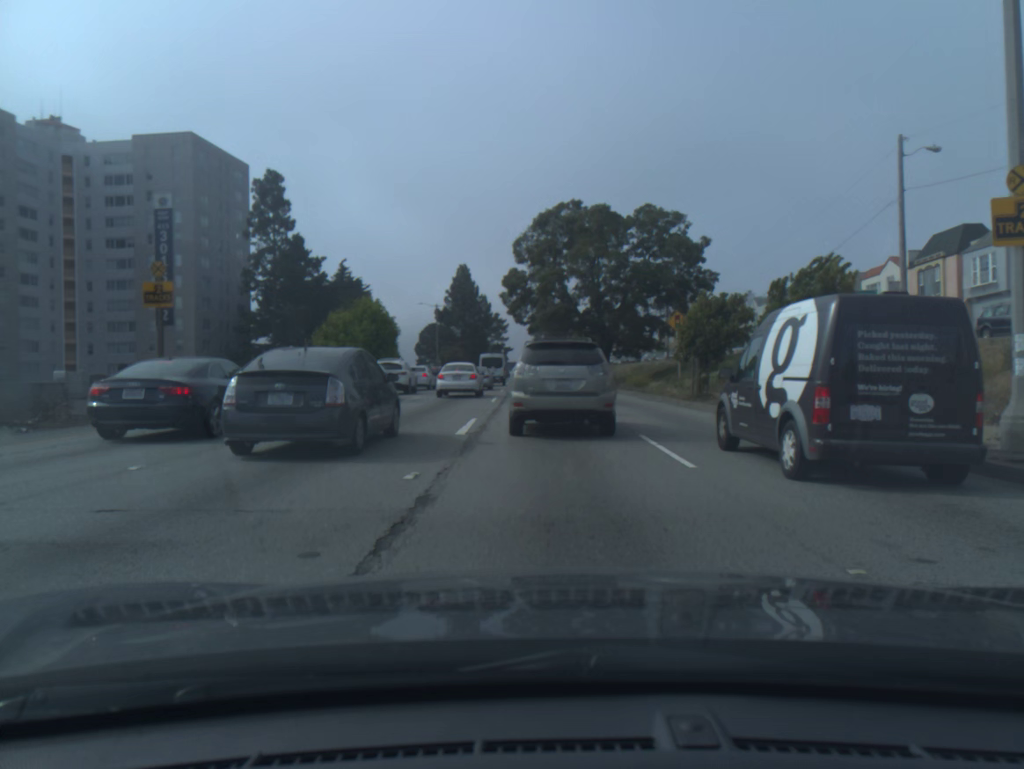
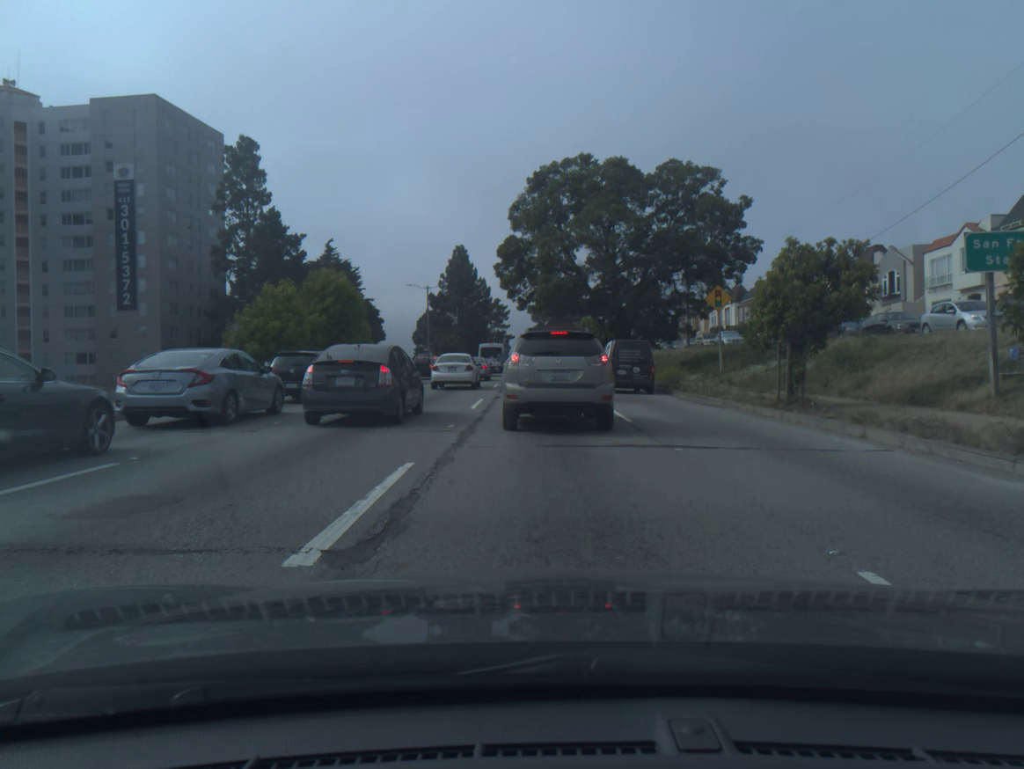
(0.0, +9.2) m; 0°
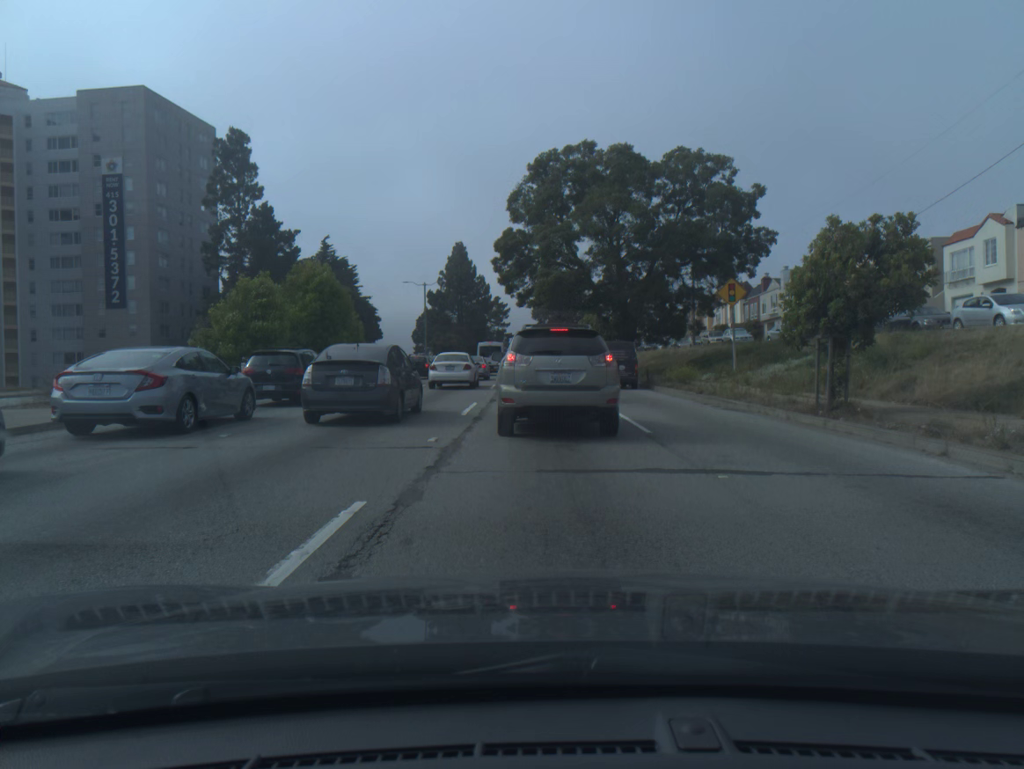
(0.0, +2.5) m; 0°
